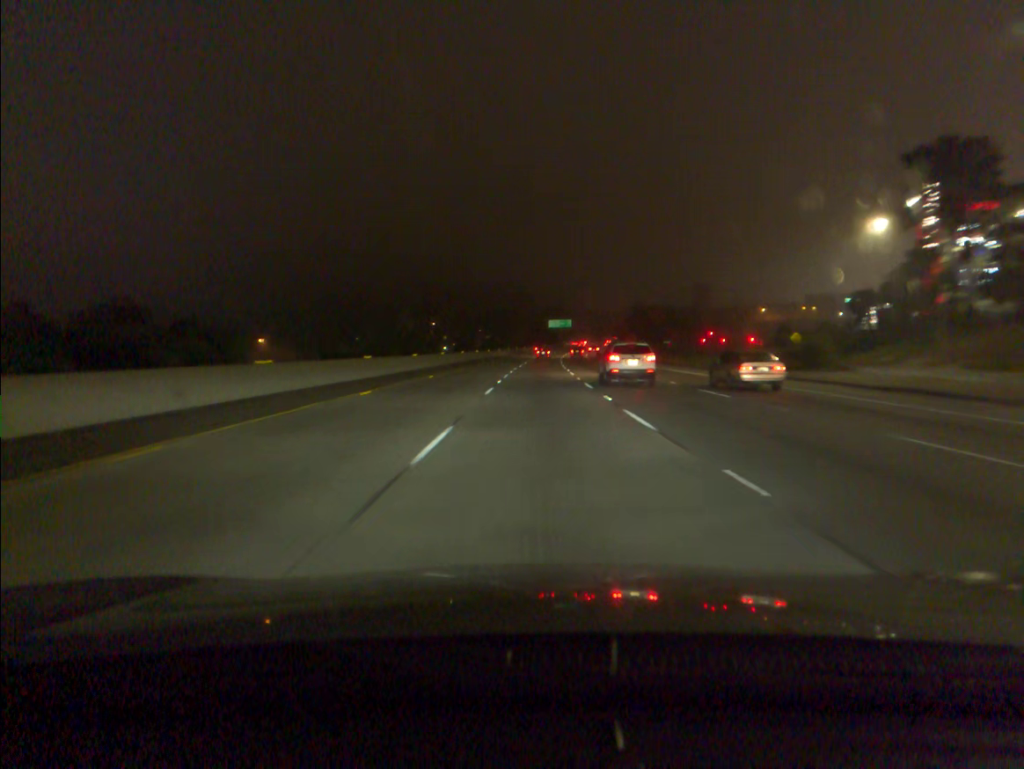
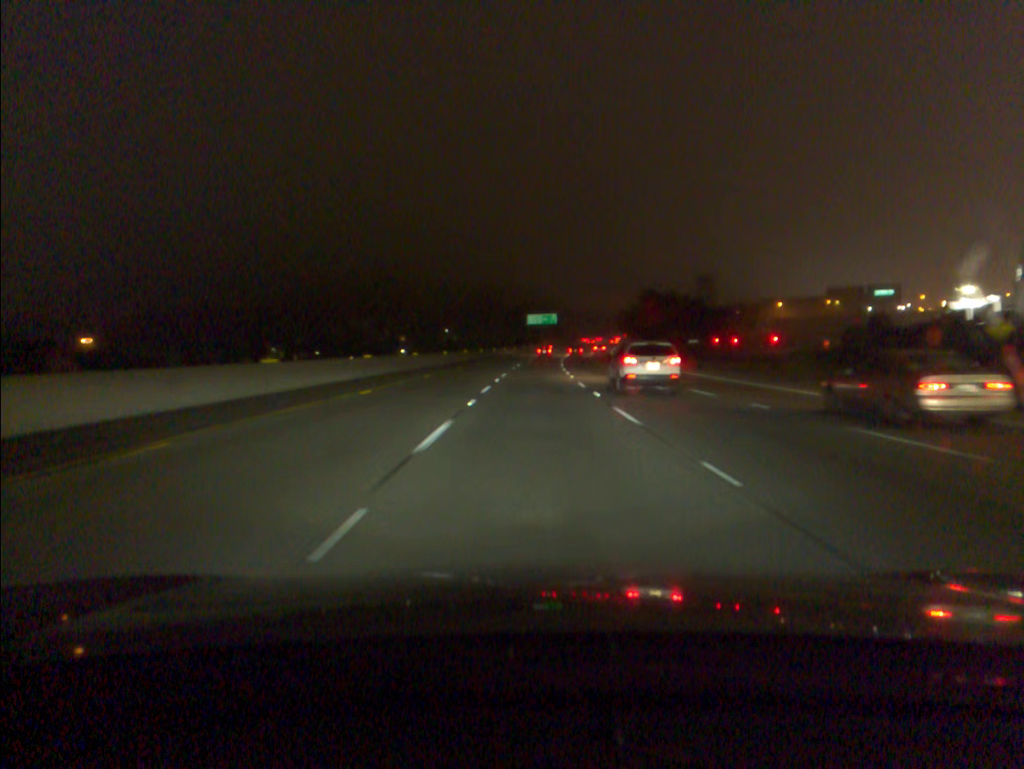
(+1.0, +57.7) m; +2°
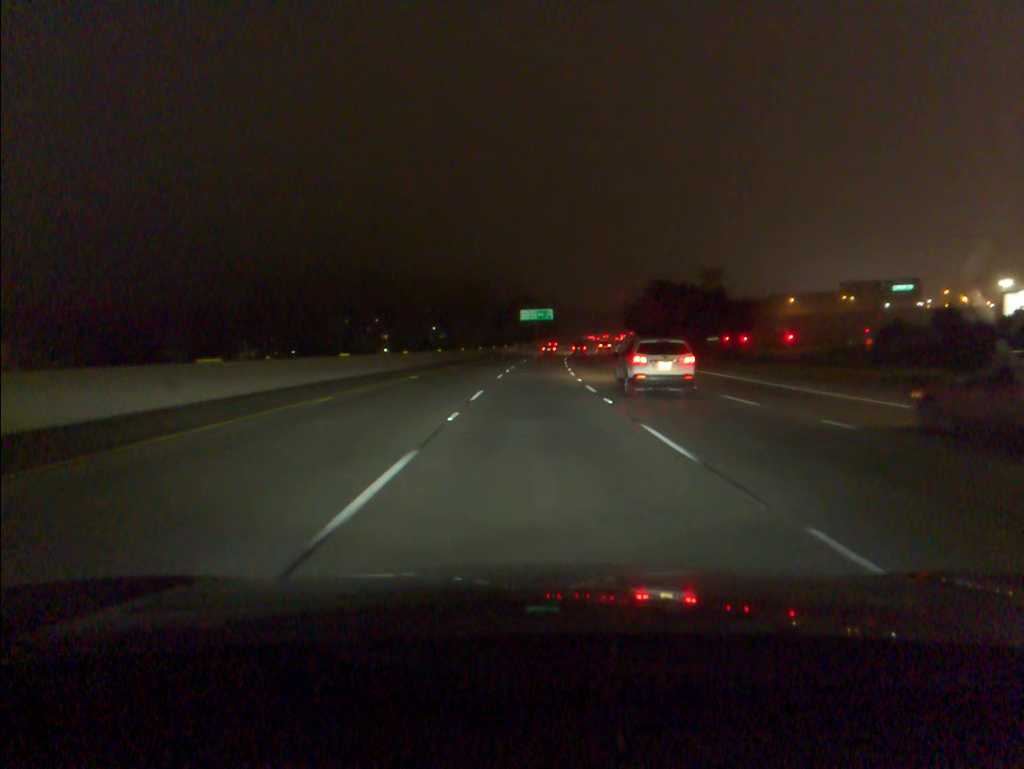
(+0.1, +19.3) m; 0°
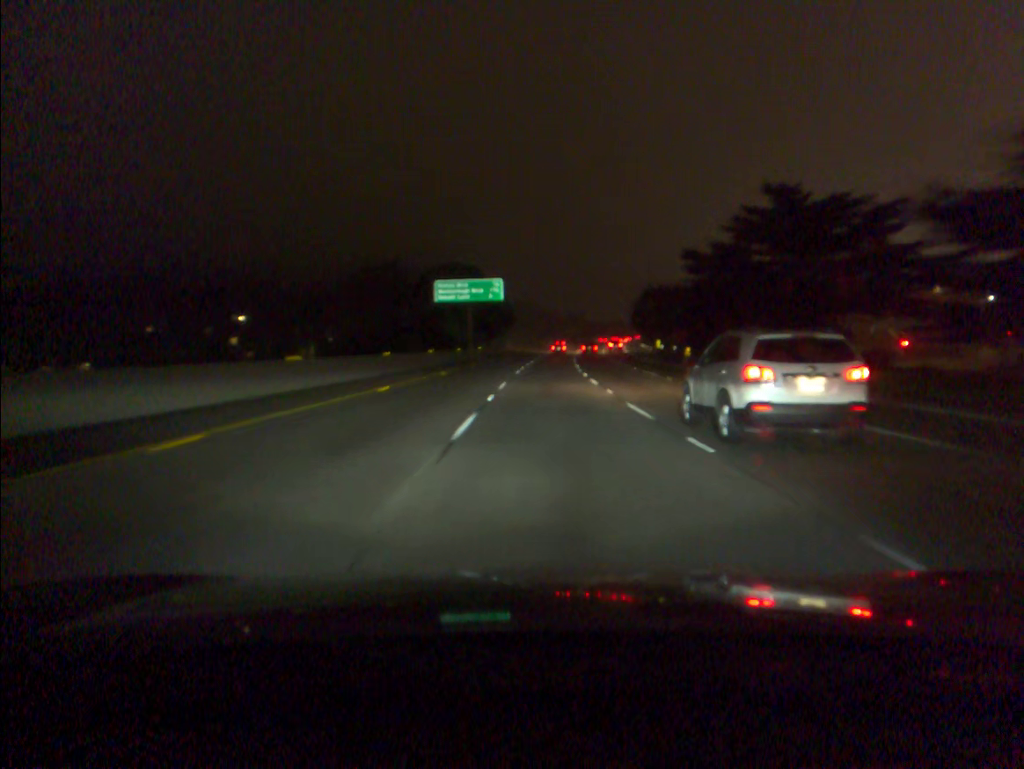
(+2.9, +96.6) m; +4°
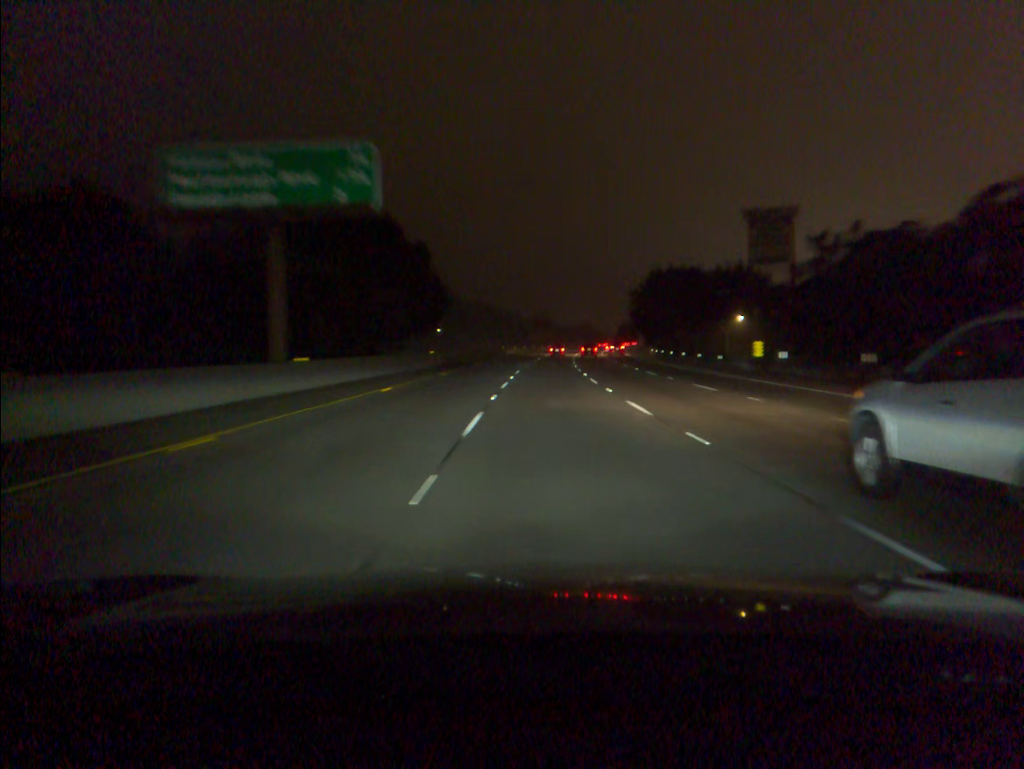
(+1.4, +57.8) m; +3°
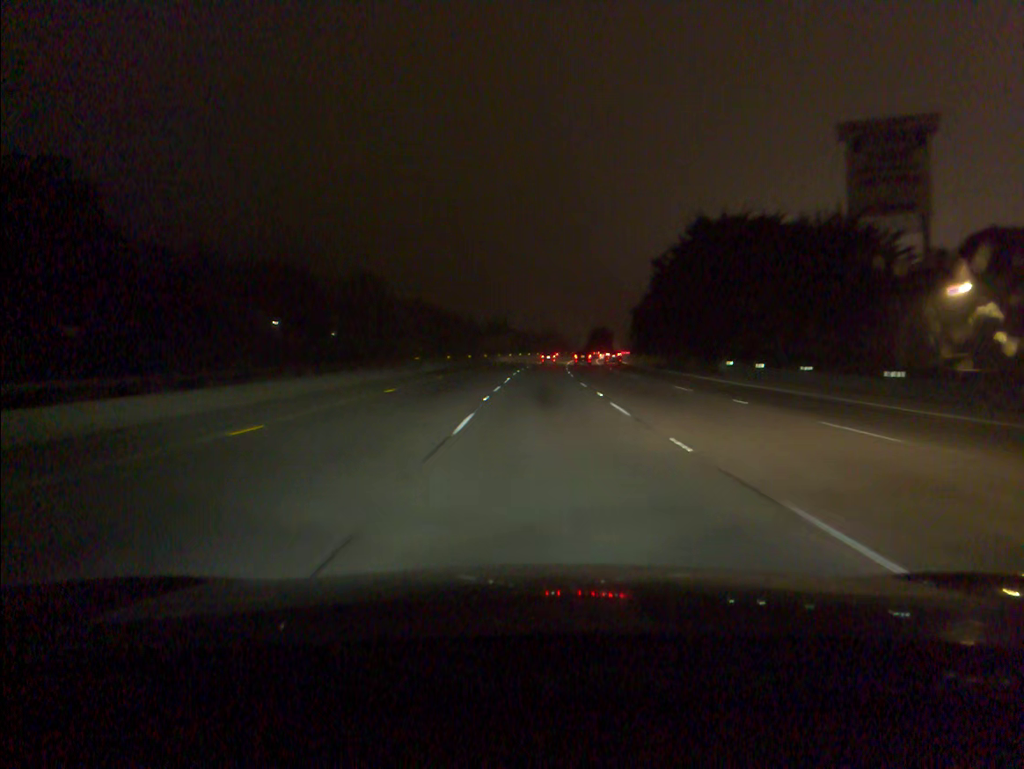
(+1.5, +57.5) m; +3°
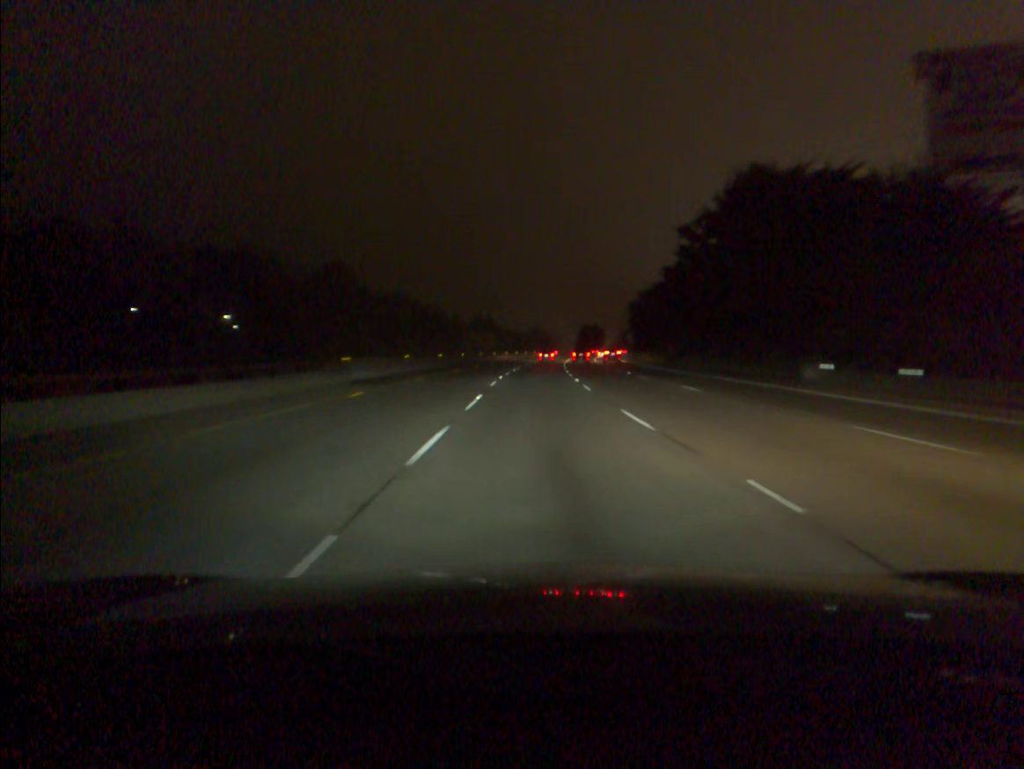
(+0.1, +19.1) m; +1°
